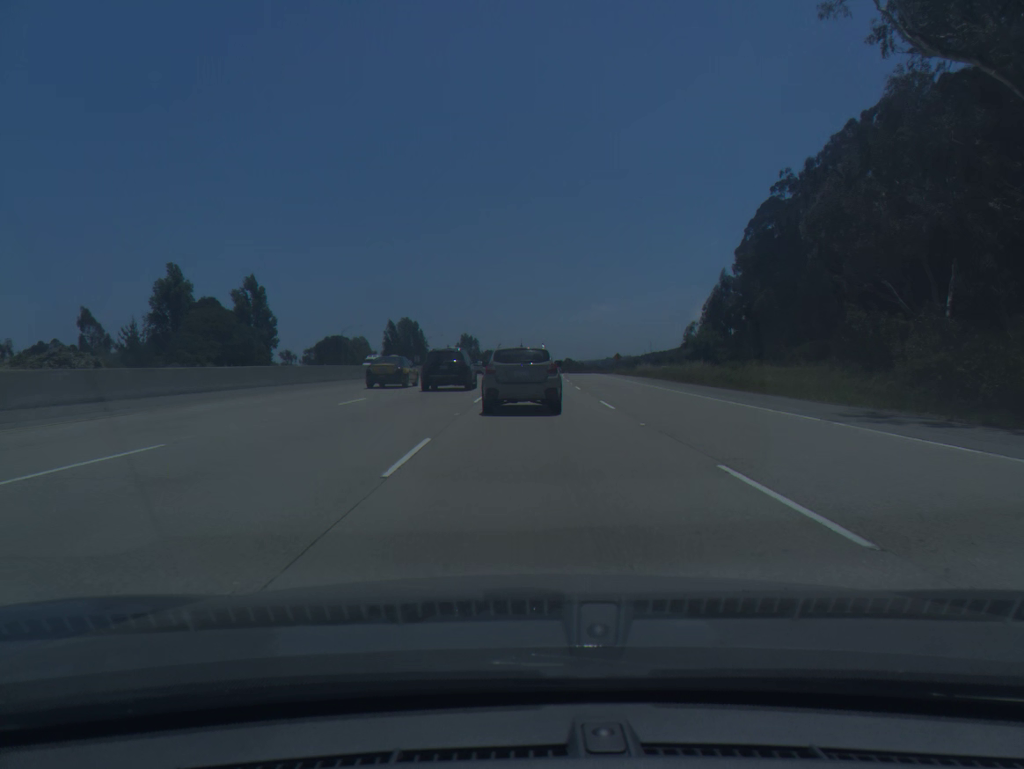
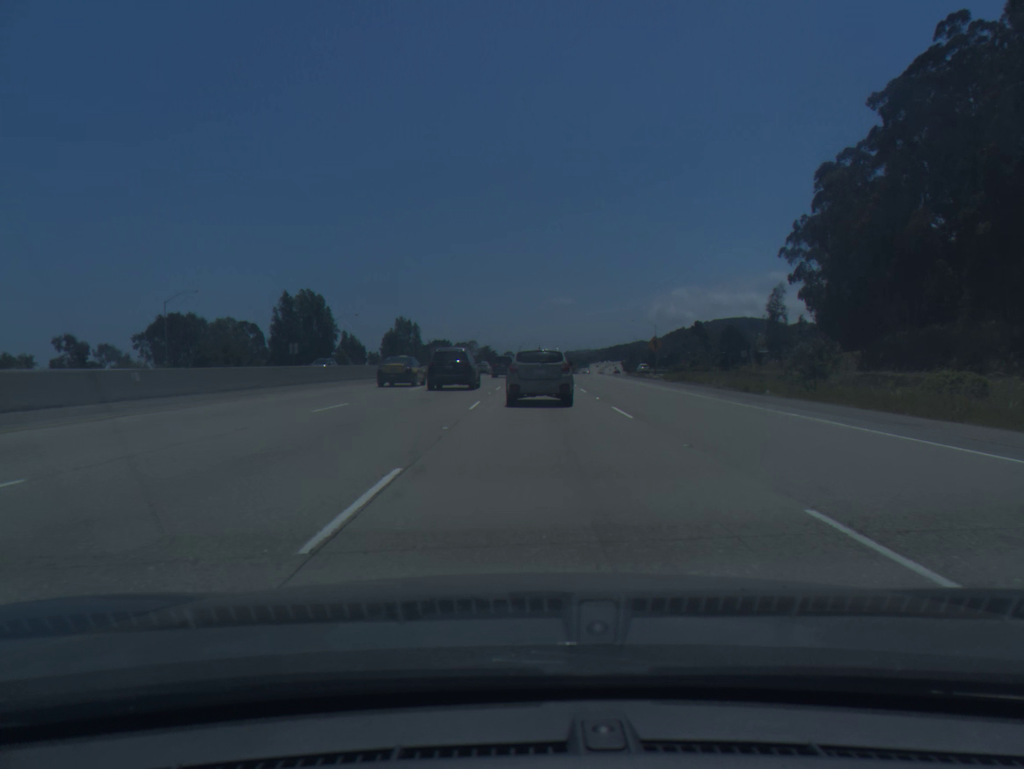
(+1.6, +74.2) m; +3°
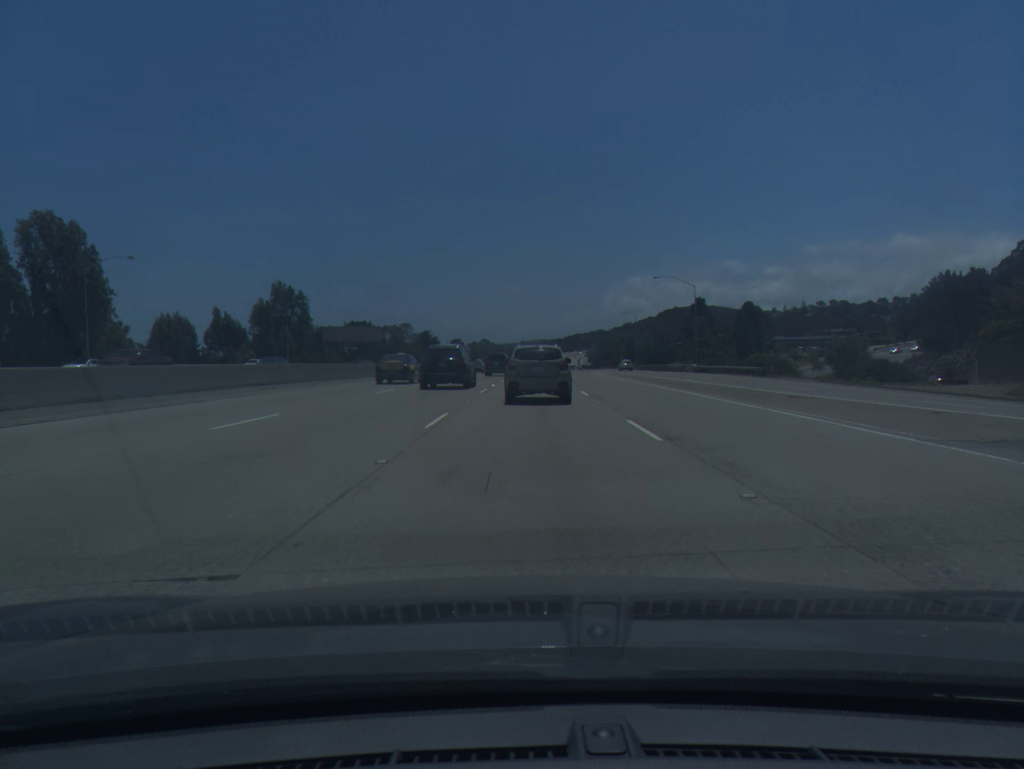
(+2.2, +76.3) m; +3°
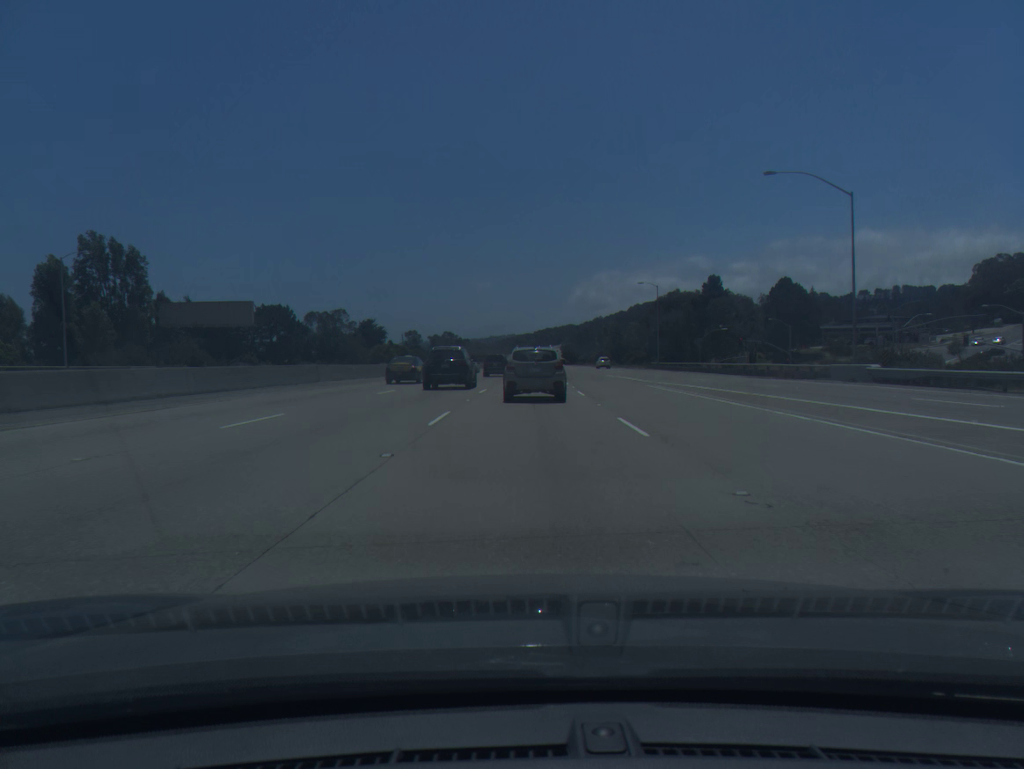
(+1.1, +56.3) m; +2°
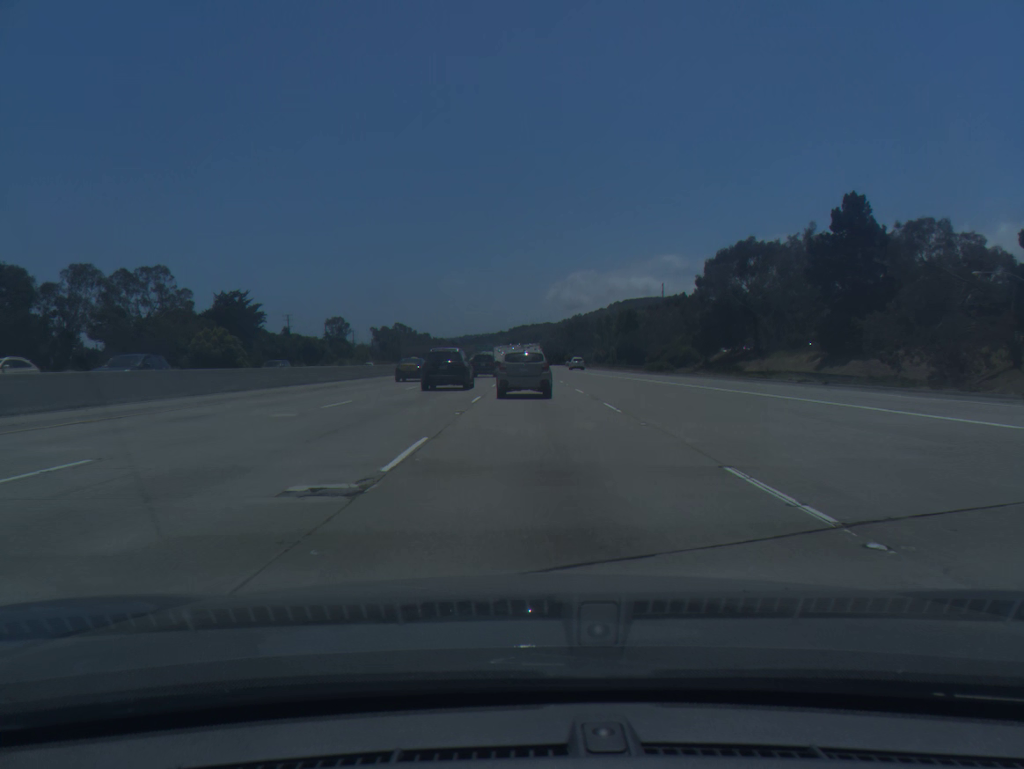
(+2.2, +94.9) m; +2°
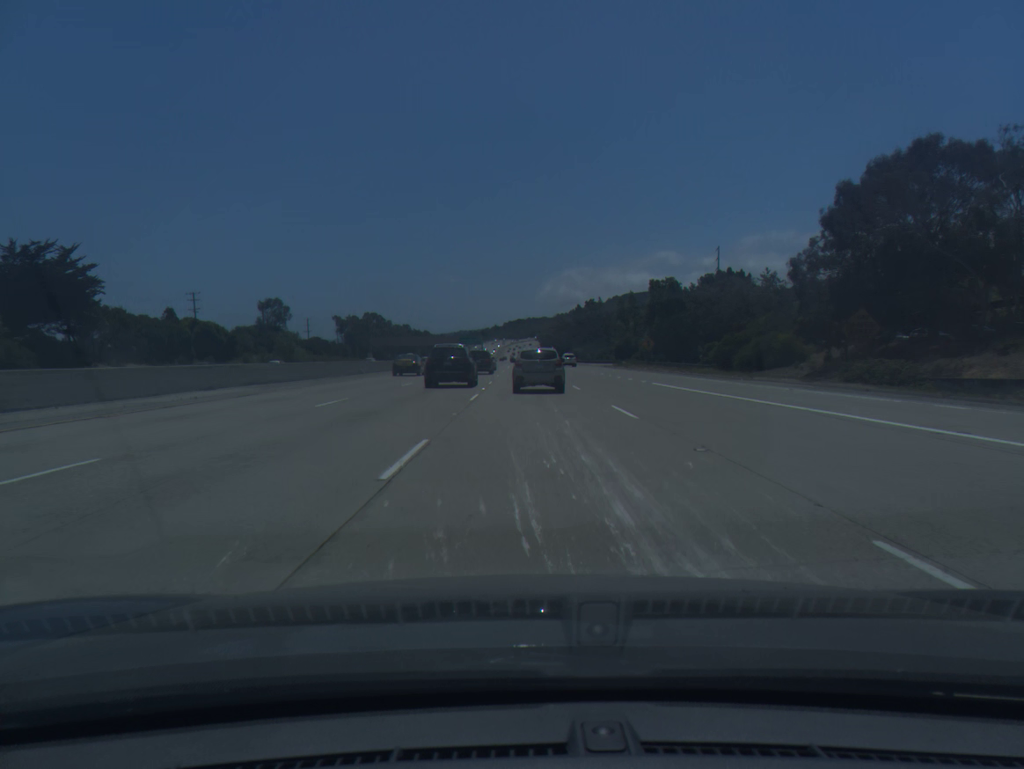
(+0.1, +57.7) m; 0°
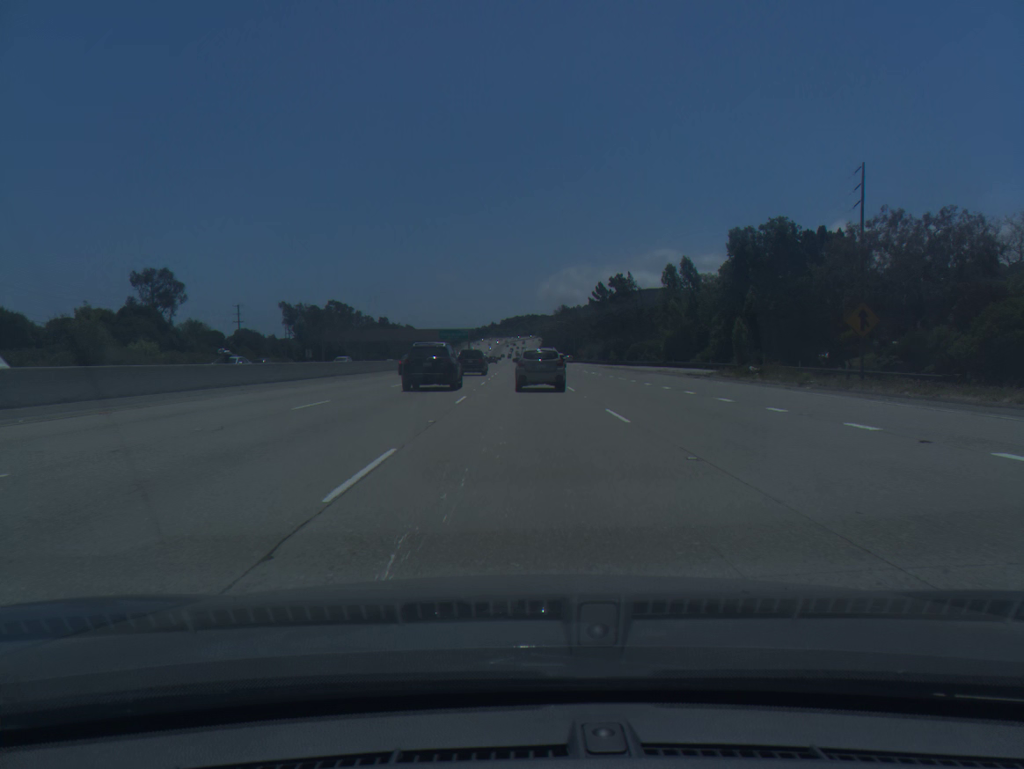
(+0.1, +58.1) m; 0°
